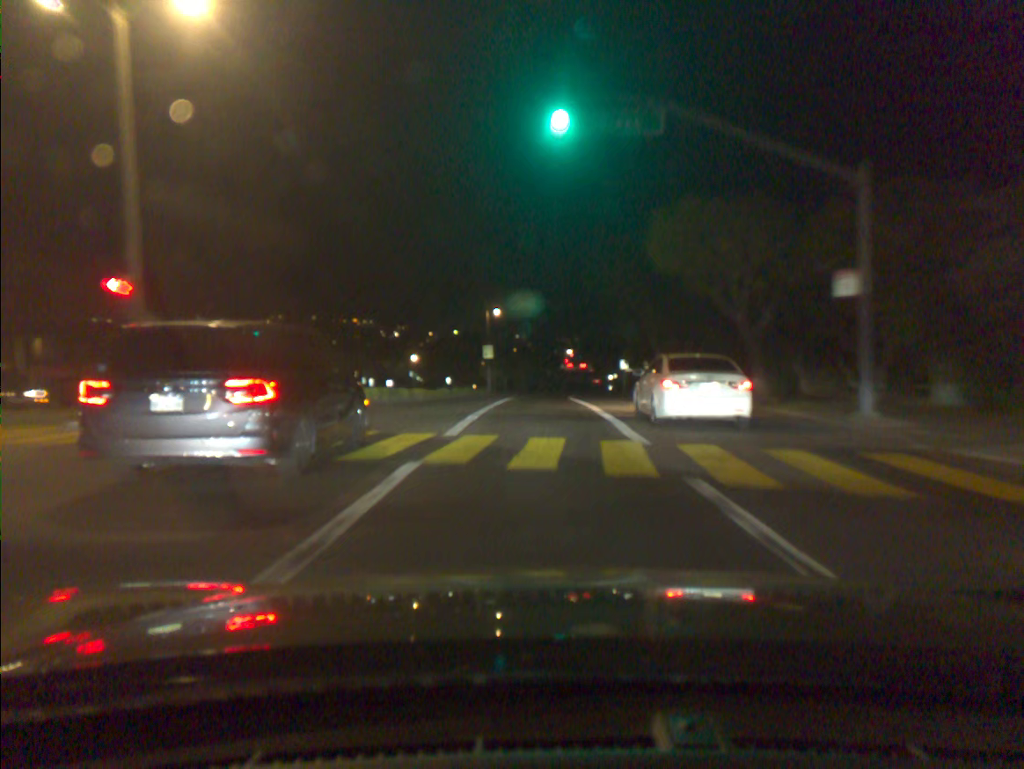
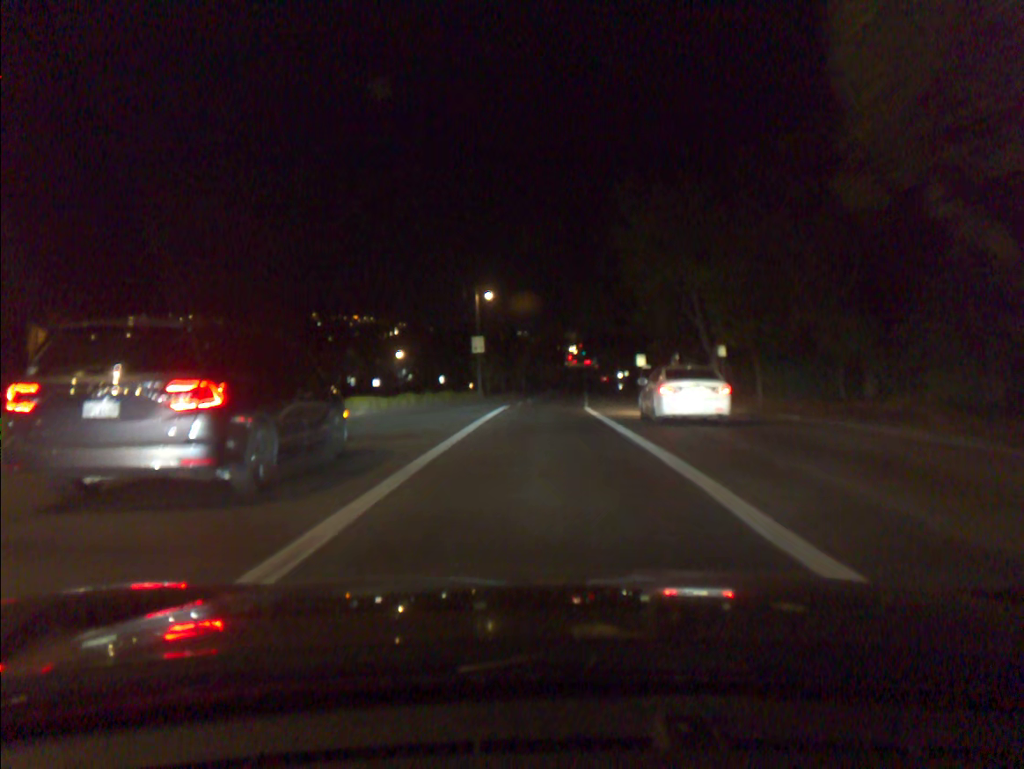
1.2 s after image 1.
(-0.1, +14.6) m; 0°
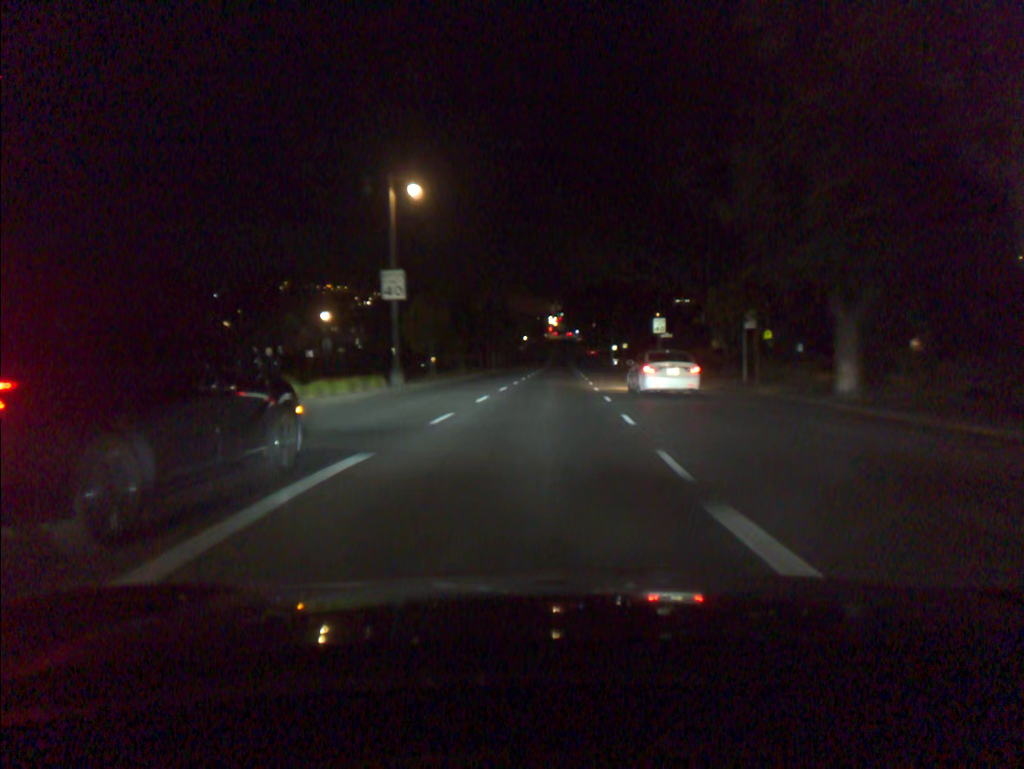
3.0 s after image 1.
(+0.4, +26.9) m; +2°
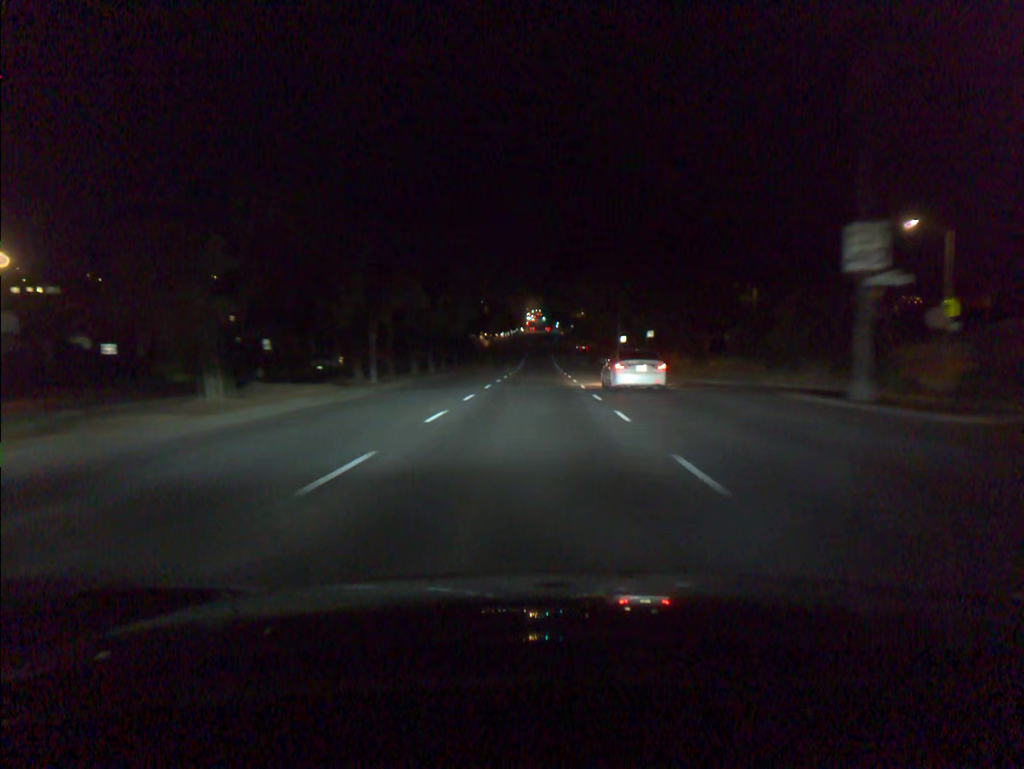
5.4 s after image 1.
(+1.0, +44.1) m; +2°
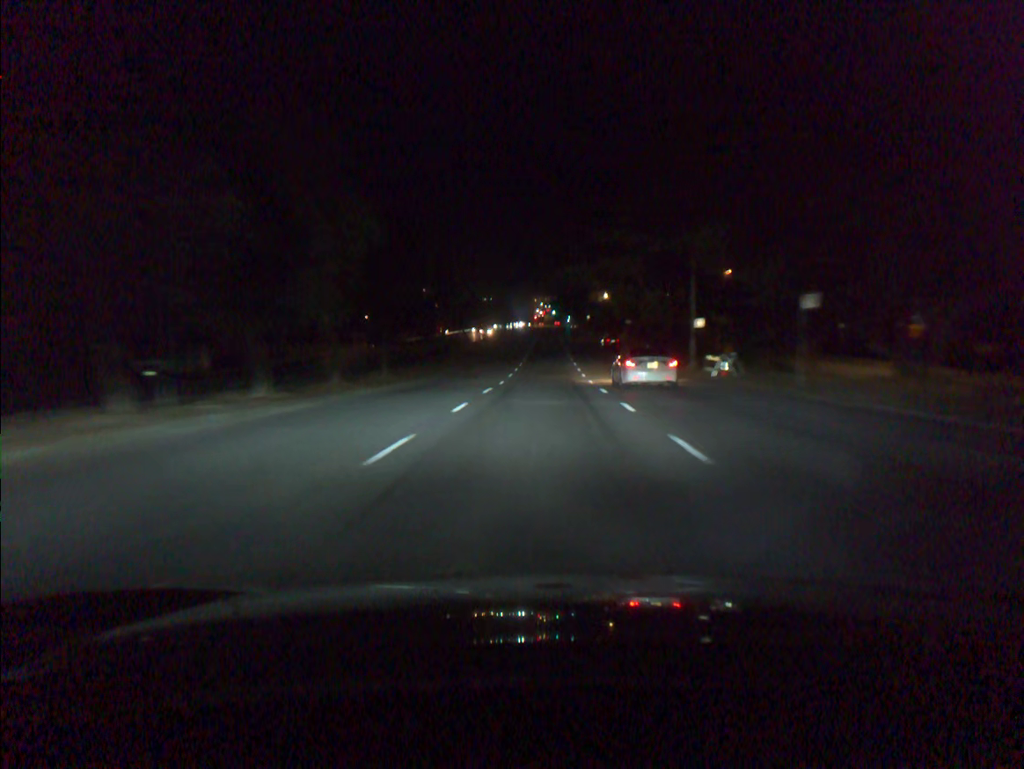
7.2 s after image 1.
(0.0, +35.3) m; -1°
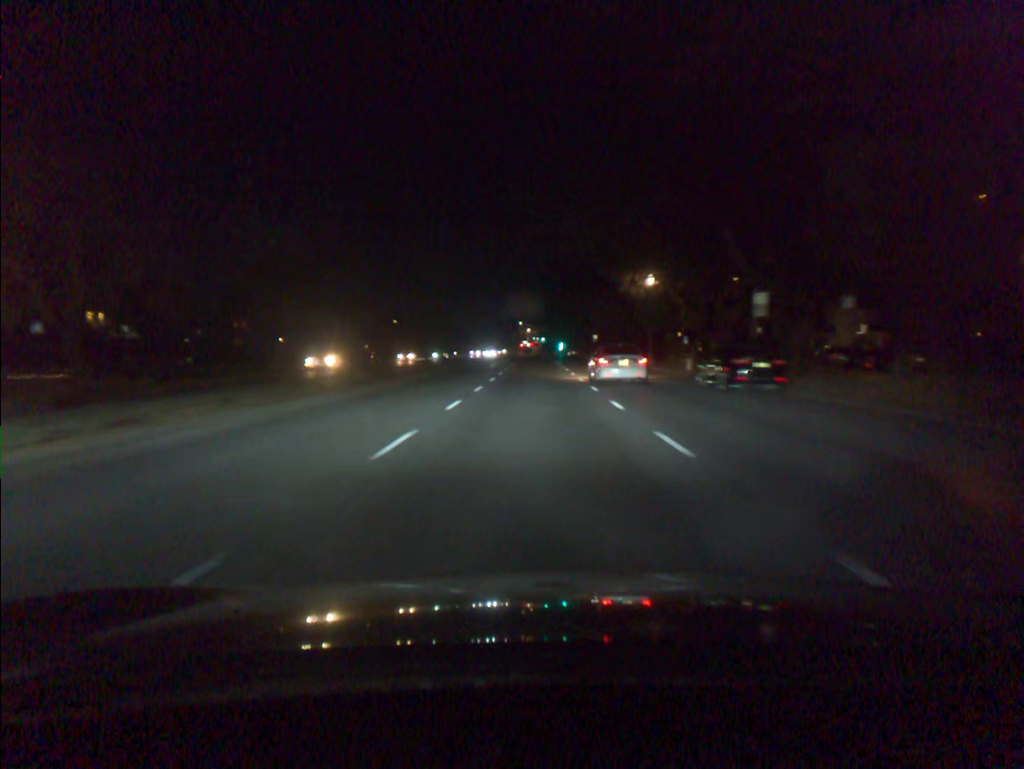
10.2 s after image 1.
(+0.6, +56.9) m; +1°
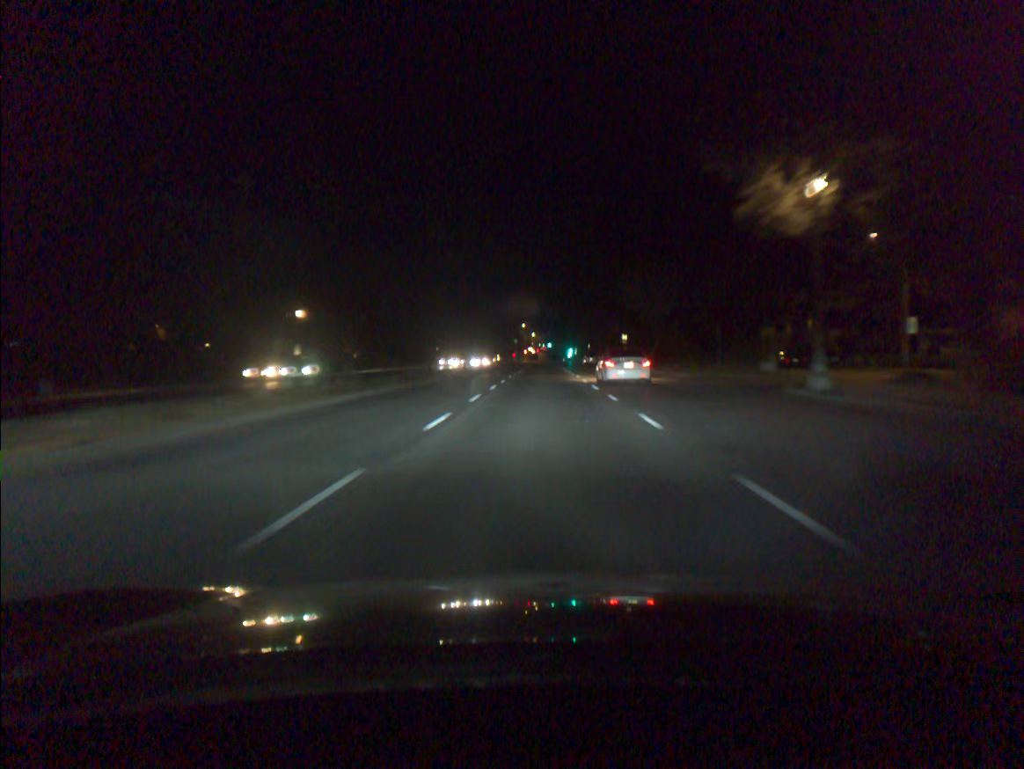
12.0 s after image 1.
(-0.1, +33.6) m; 0°
